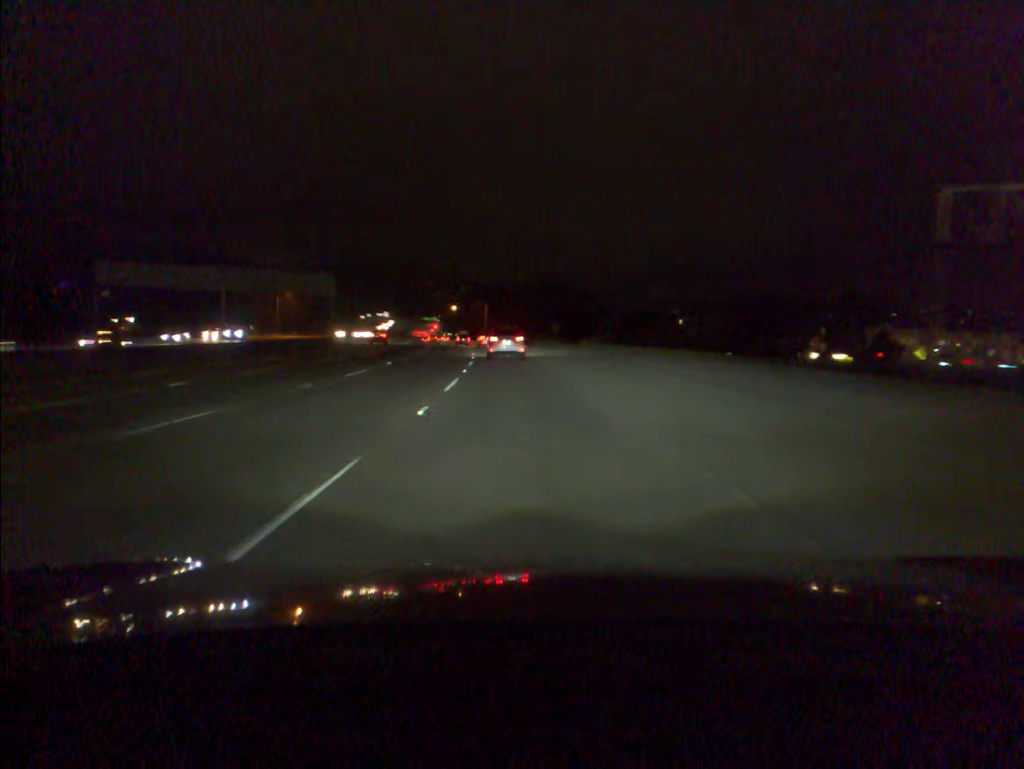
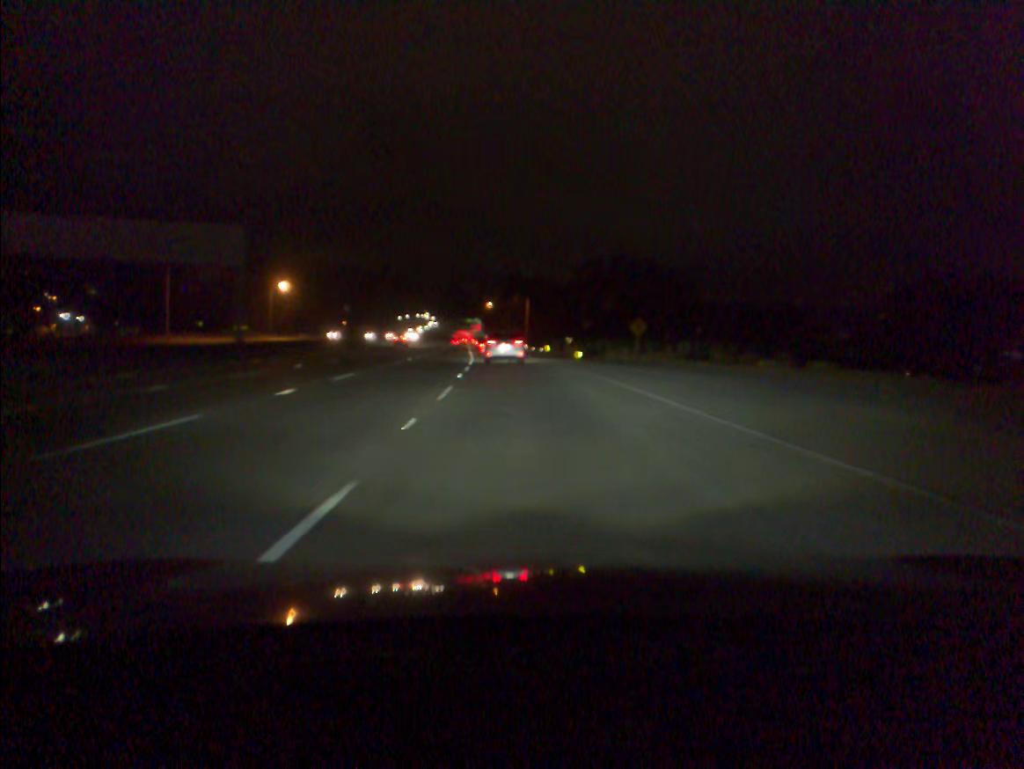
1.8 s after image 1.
(-1.3, +45.7) m; -3°
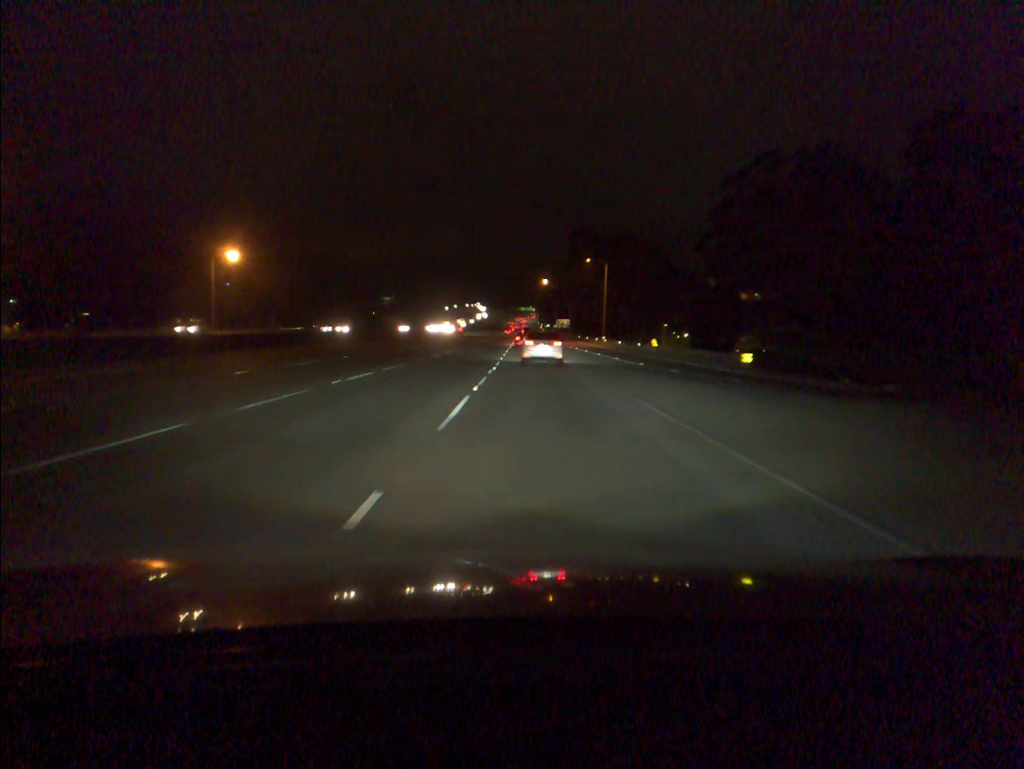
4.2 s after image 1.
(-2.6, +60.2) m; -4°
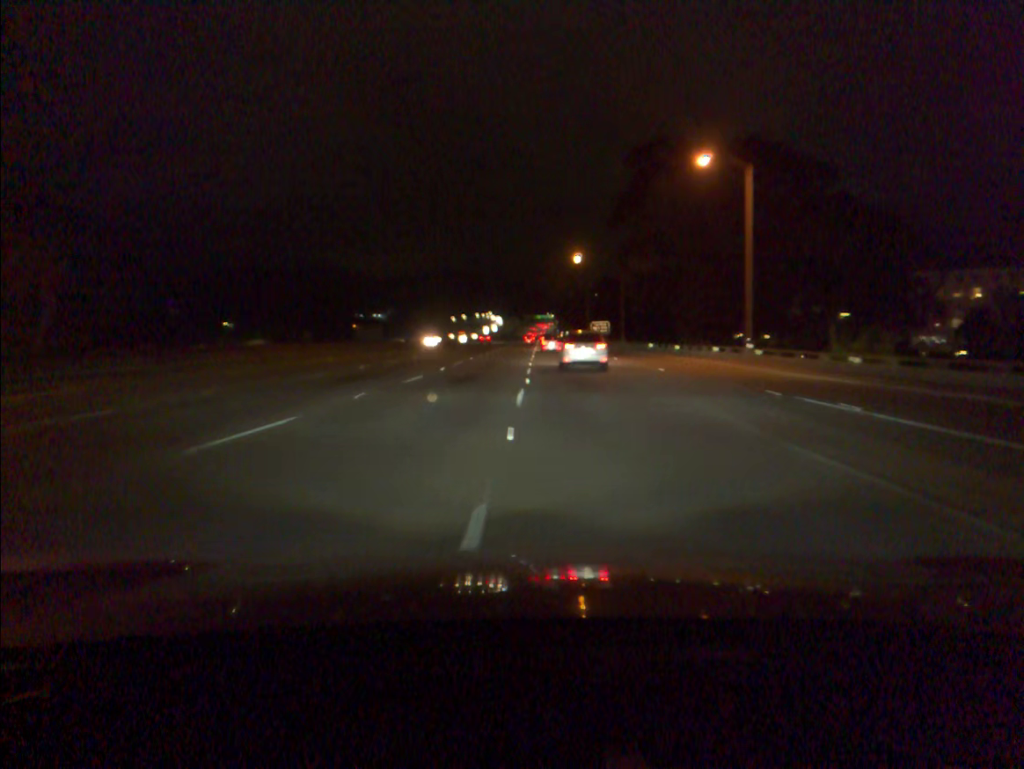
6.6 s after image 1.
(-0.7, +62.7) m; -1°
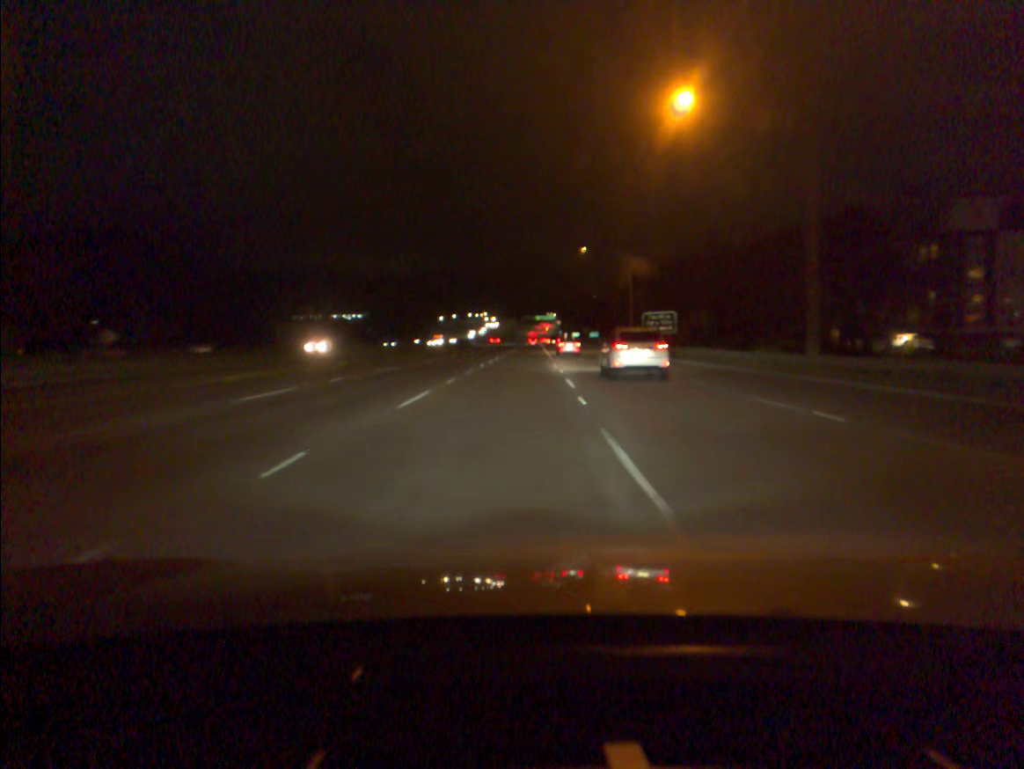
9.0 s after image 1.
(0.0, +67.2) m; 0°
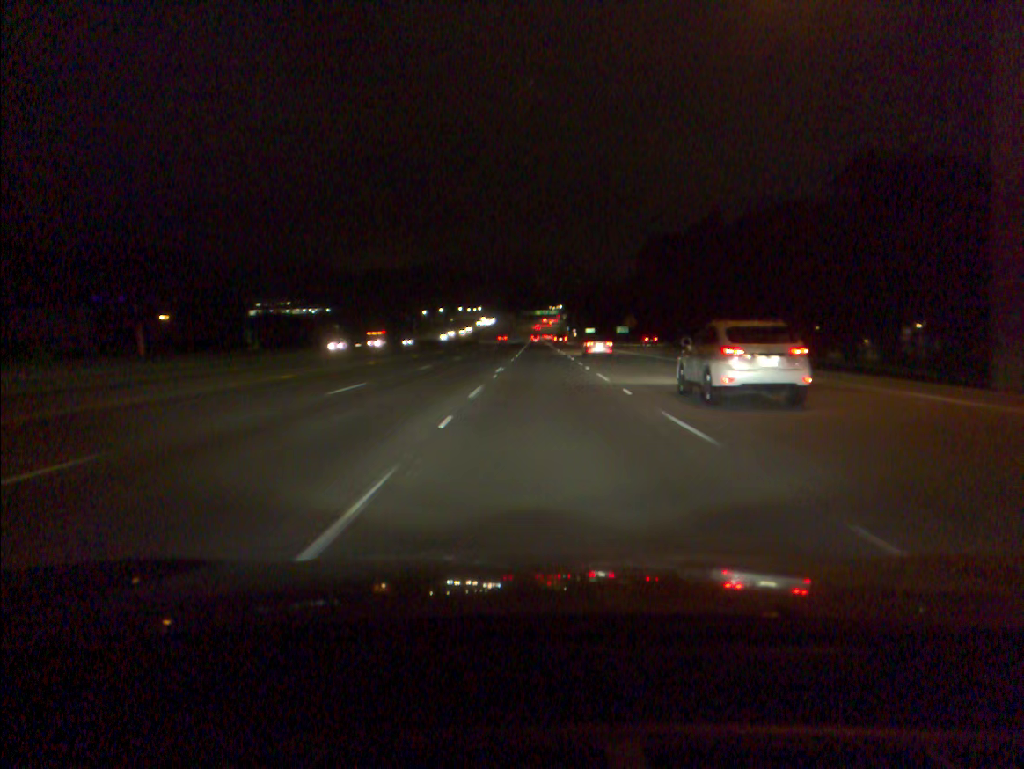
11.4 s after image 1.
(-0.1, +70.1) m; 0°
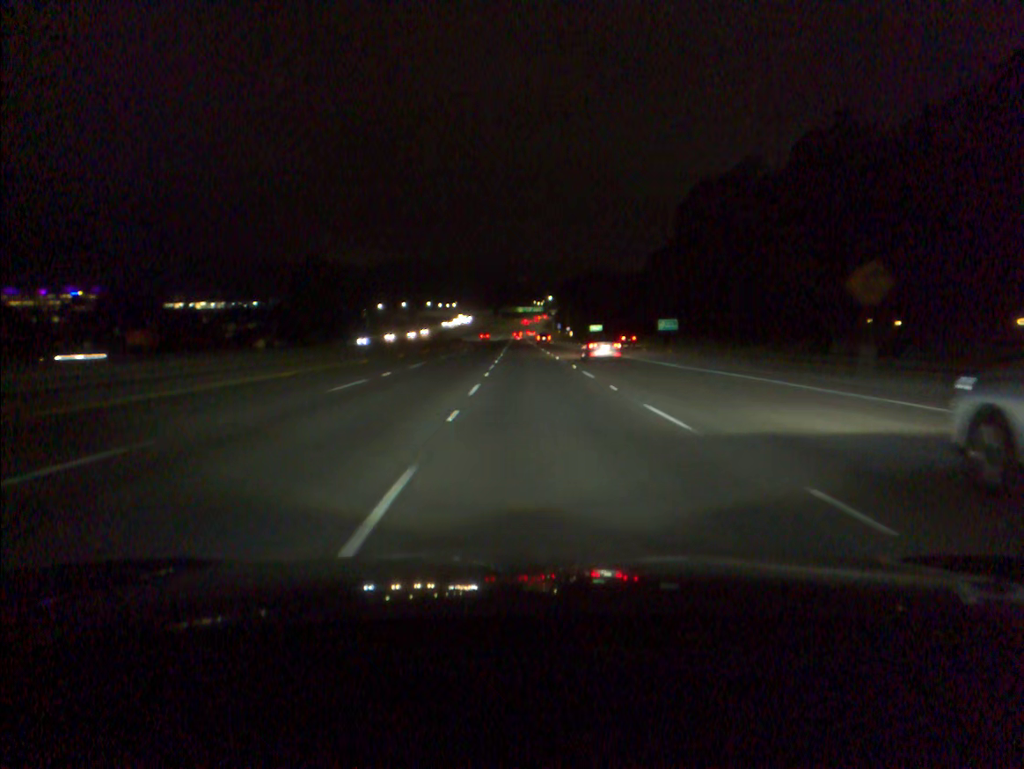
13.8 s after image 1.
(+0.8, +71.6) m; +1°
